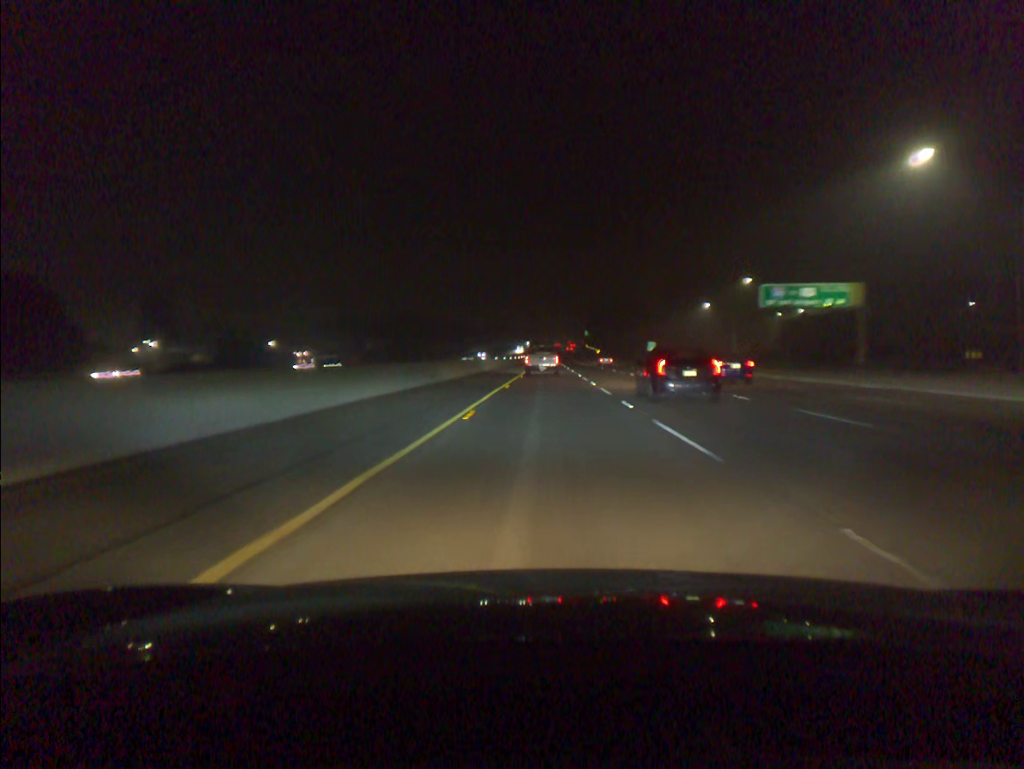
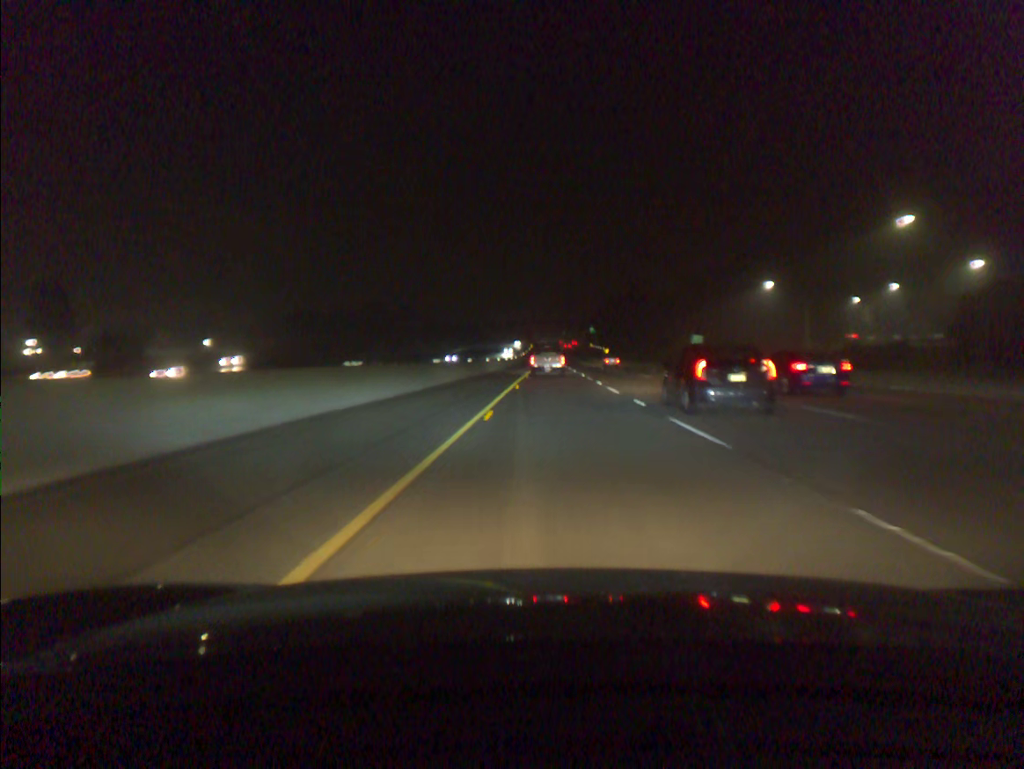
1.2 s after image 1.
(0.0, +43.7) m; 0°
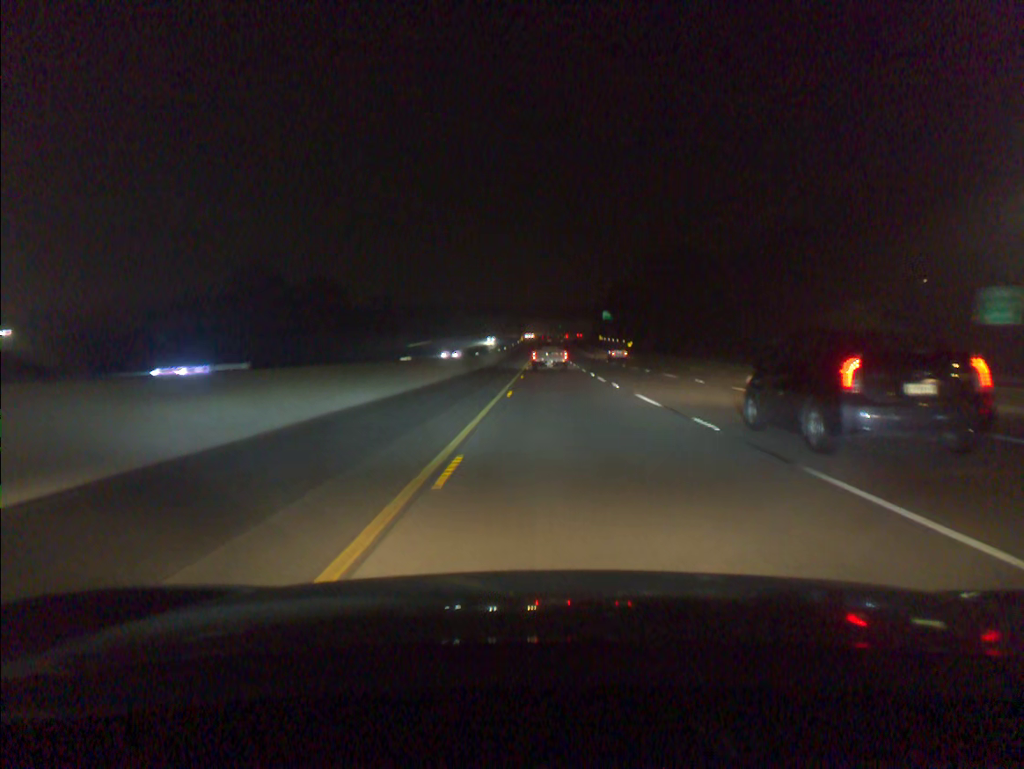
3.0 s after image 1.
(+0.2, +66.2) m; 0°
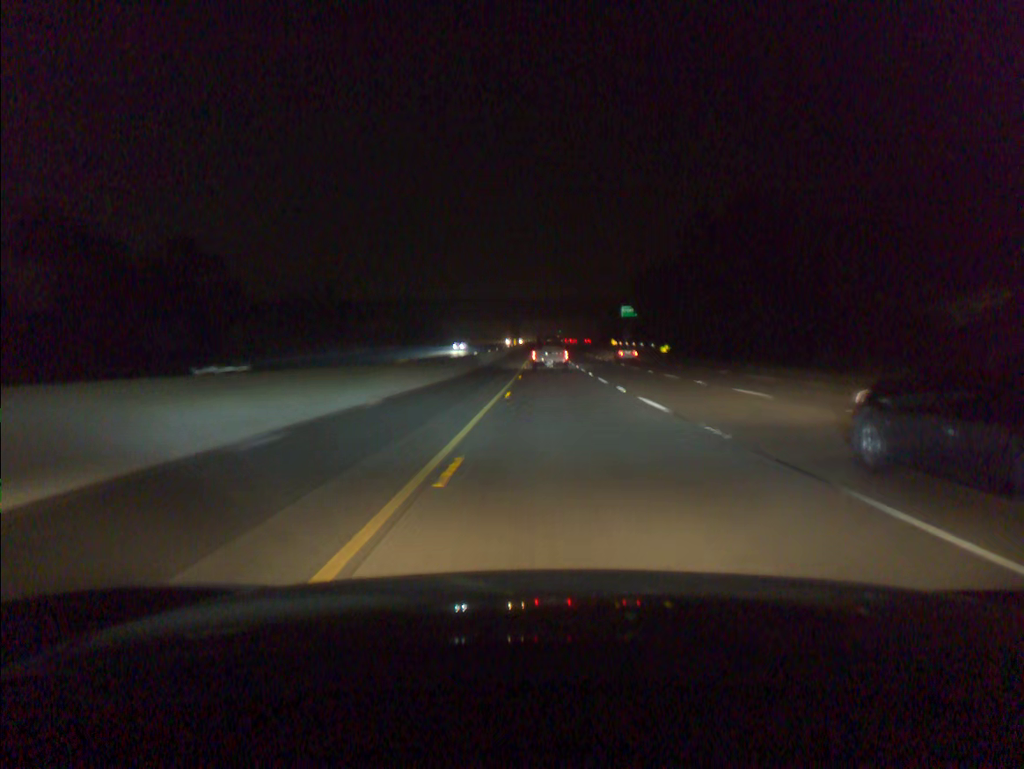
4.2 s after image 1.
(0.0, +43.7) m; 0°
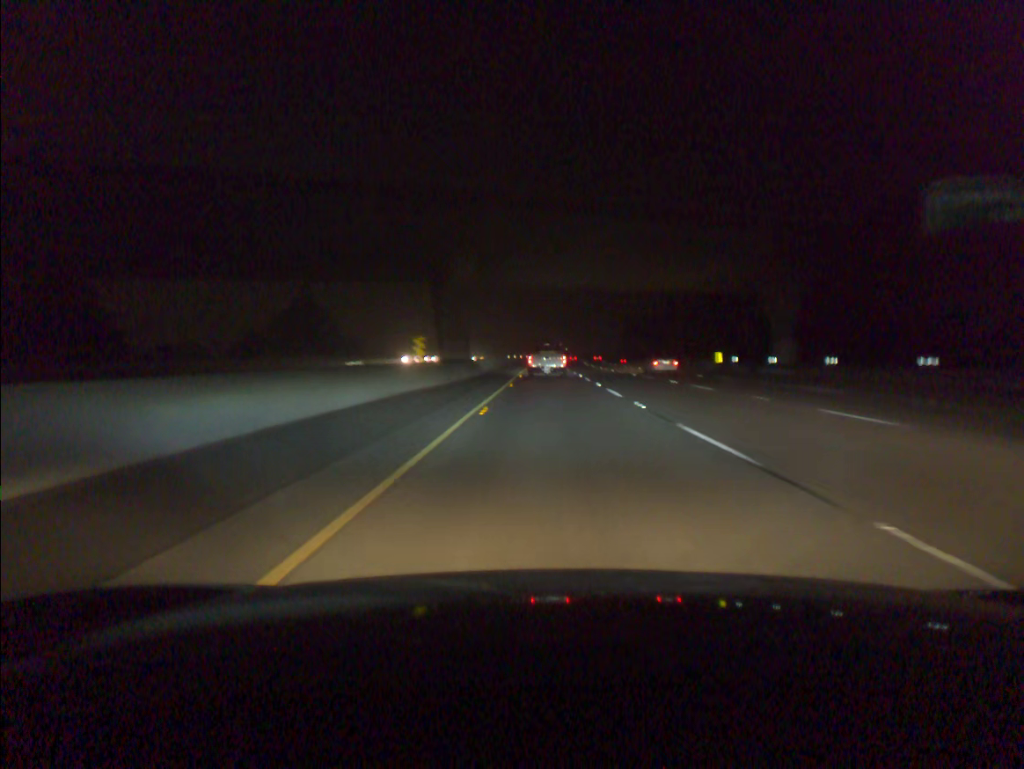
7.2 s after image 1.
(+0.1, +107.9) m; 0°
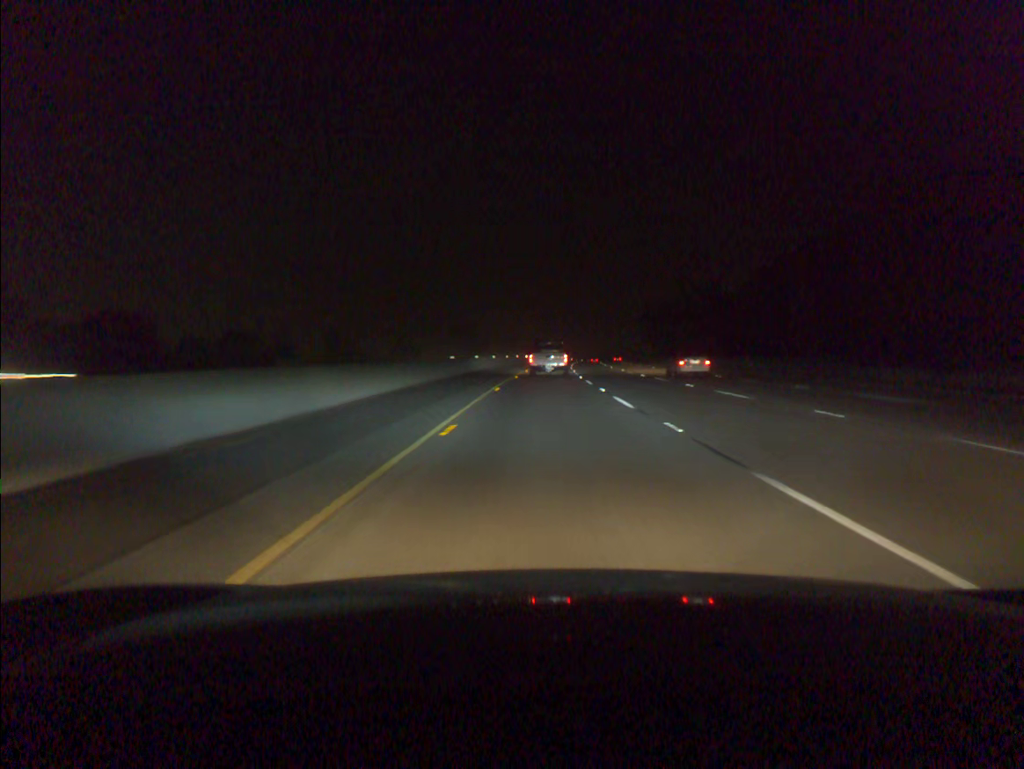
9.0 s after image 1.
(+0.2, +62.9) m; +1°
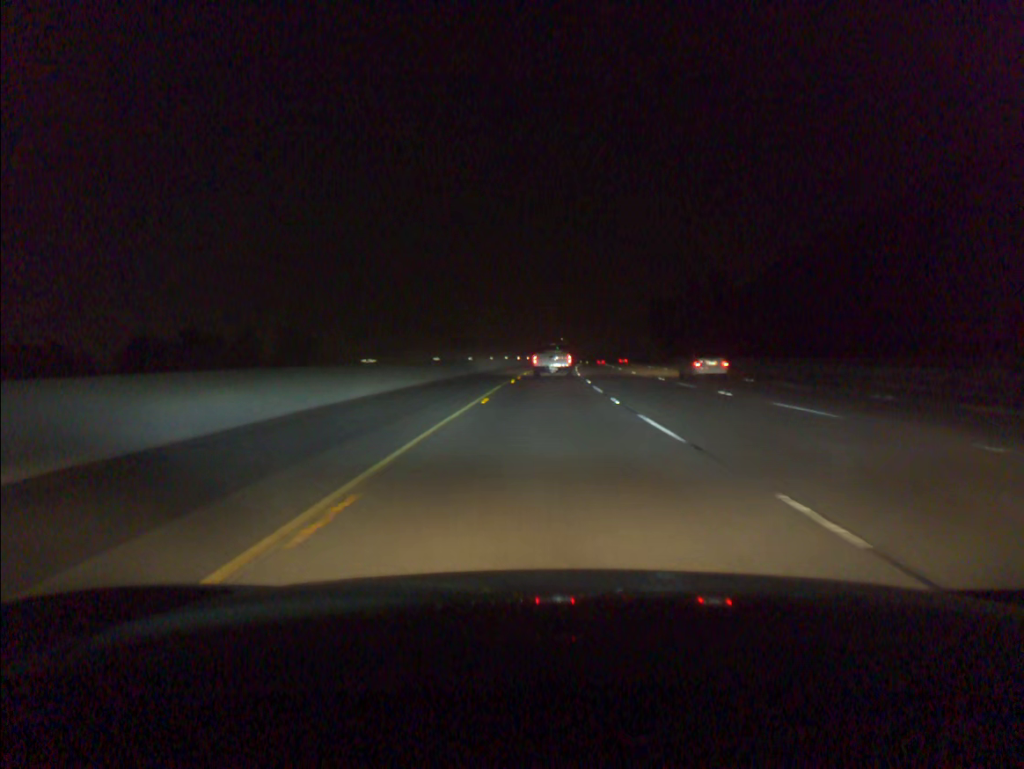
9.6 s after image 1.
(+0.1, +20.7) m; 0°
